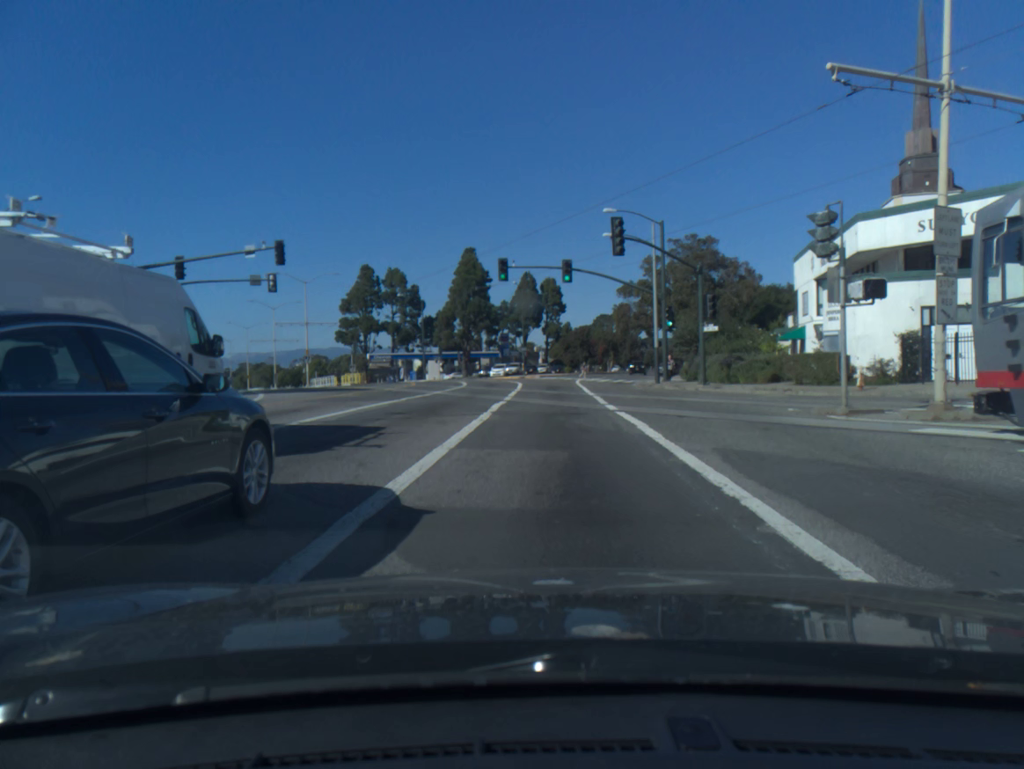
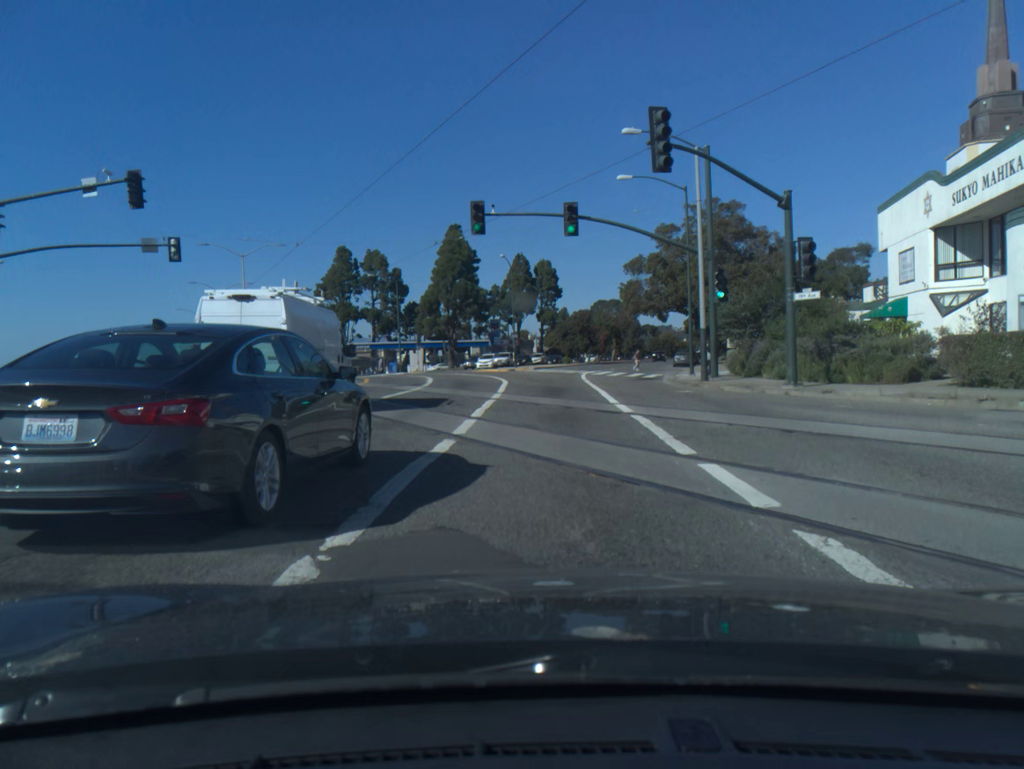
(+0.3, +13.4) m; +1°
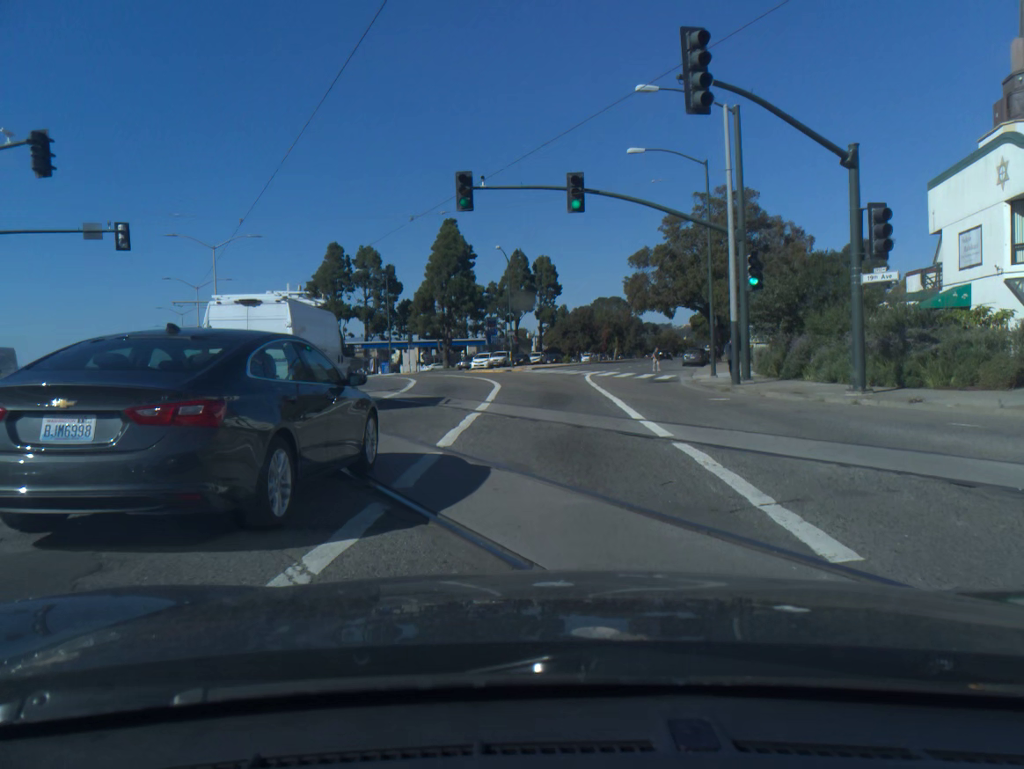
(0.0, +4.8) m; 0°
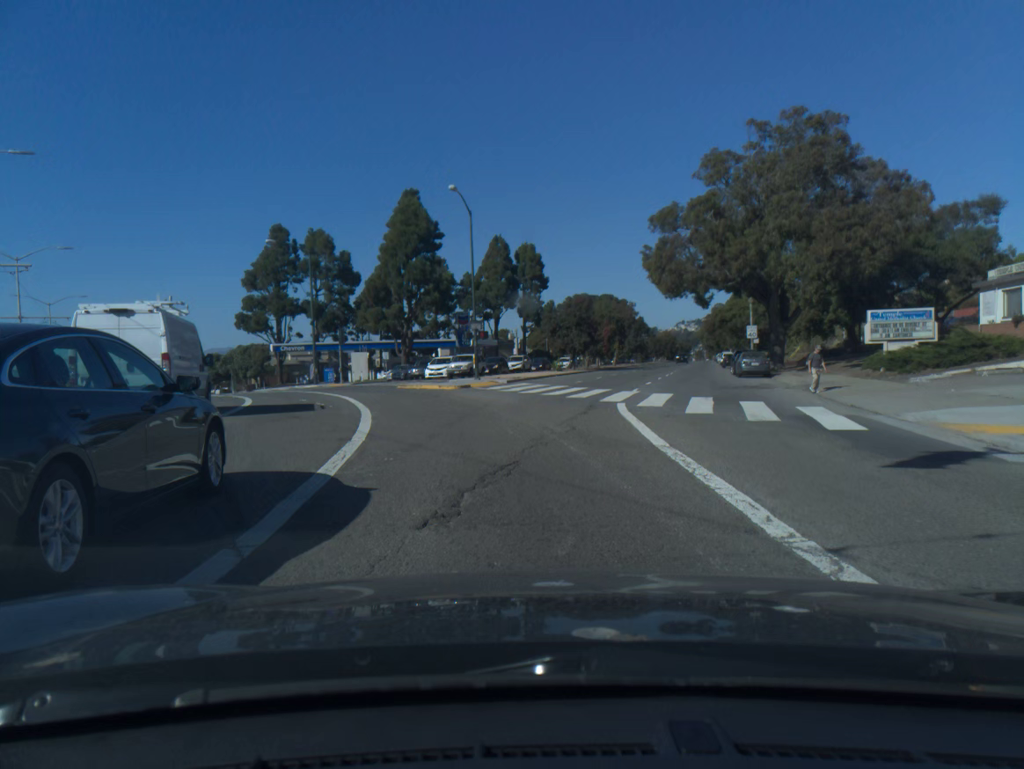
(+0.2, +23.4) m; +2°
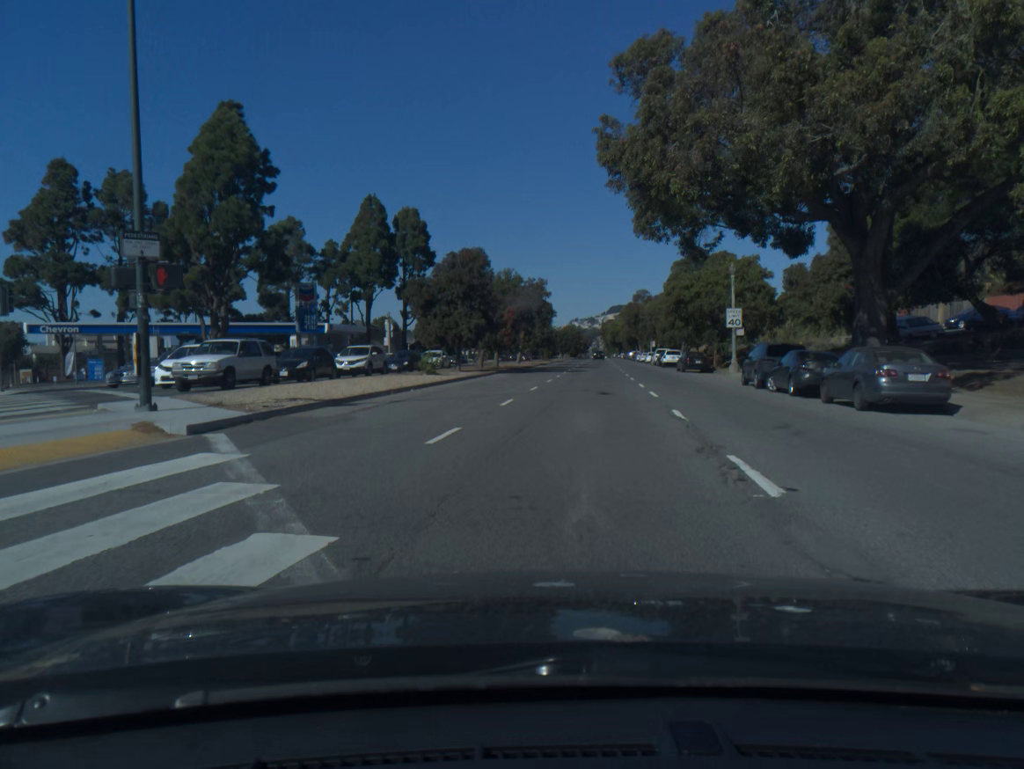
(+1.4, +28.3) m; +7°
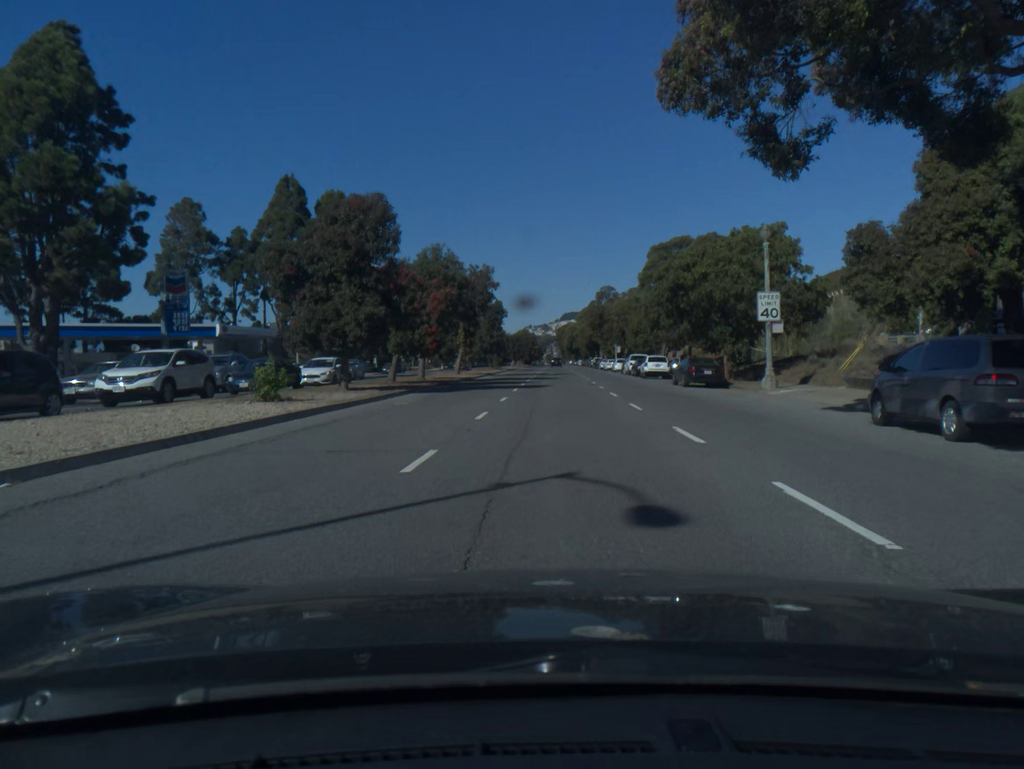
(+0.6, +16.5) m; +3°
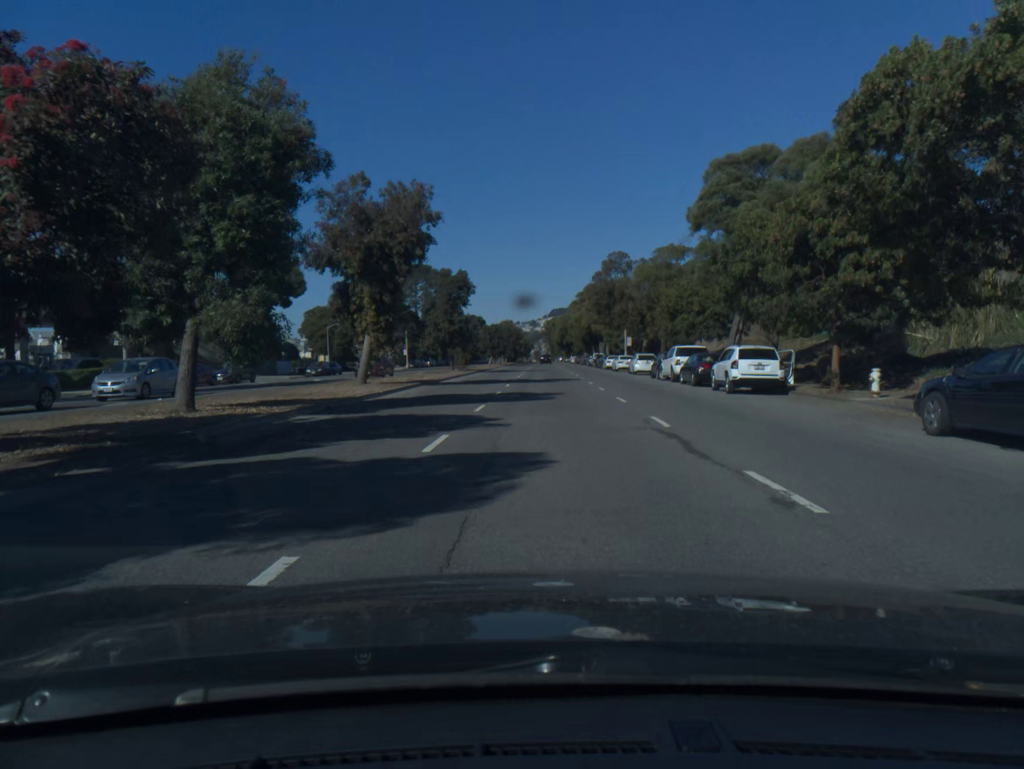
(+0.3, +27.5) m; +1°
